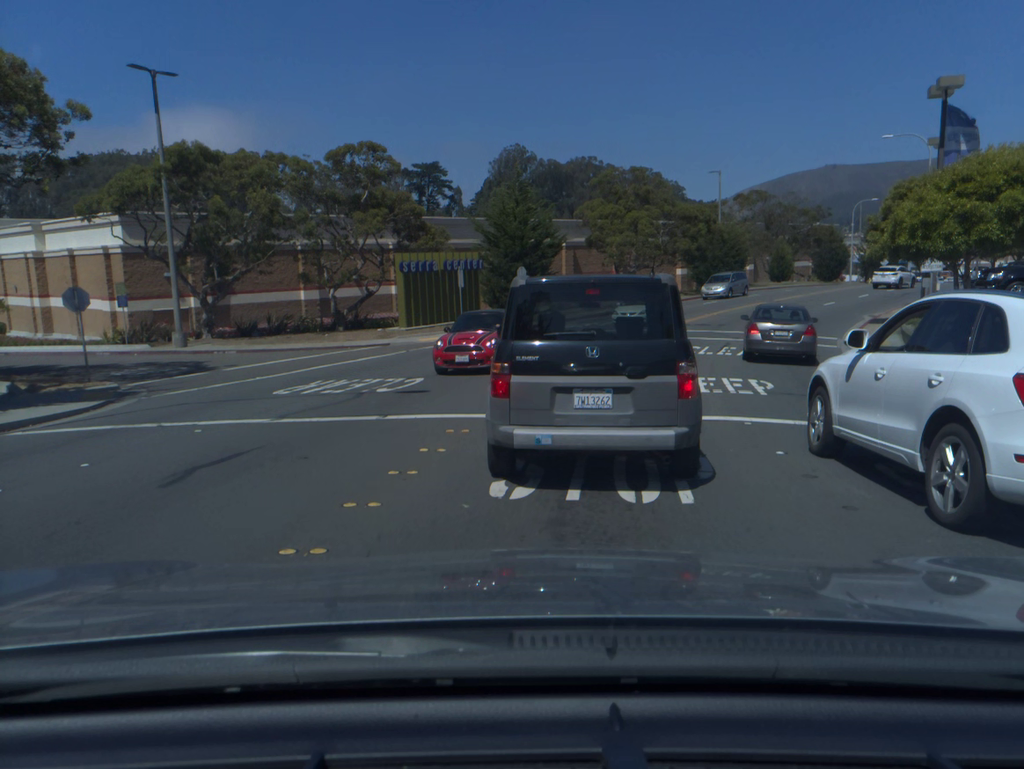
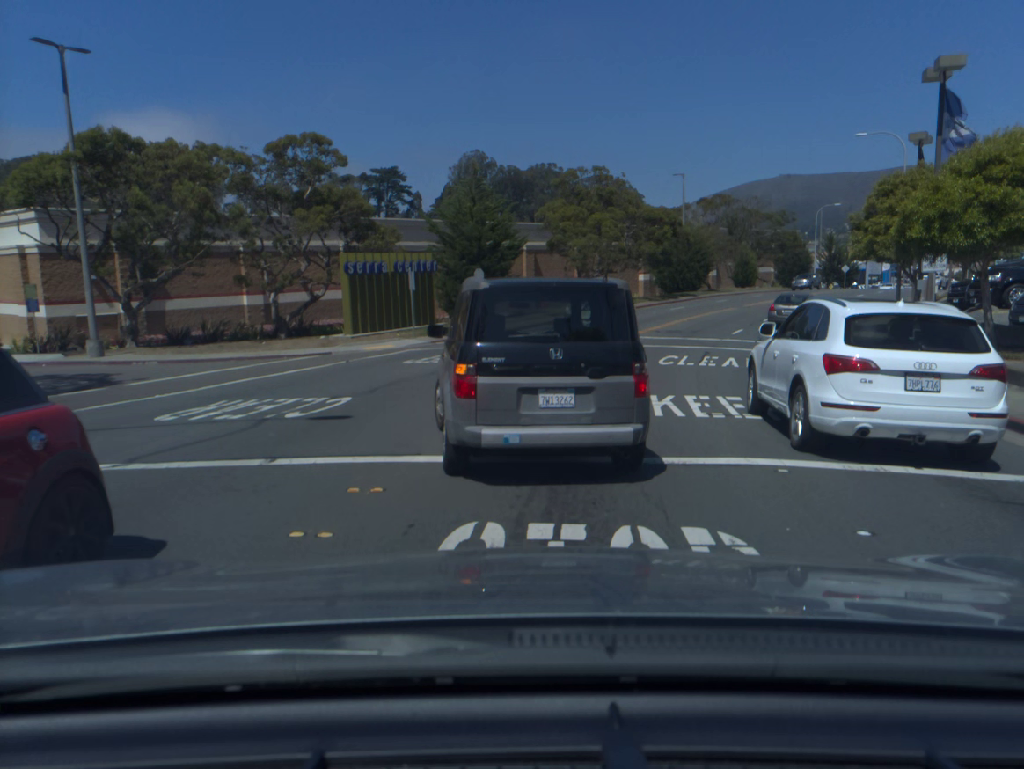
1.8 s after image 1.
(+0.1, +3.1) m; +2°
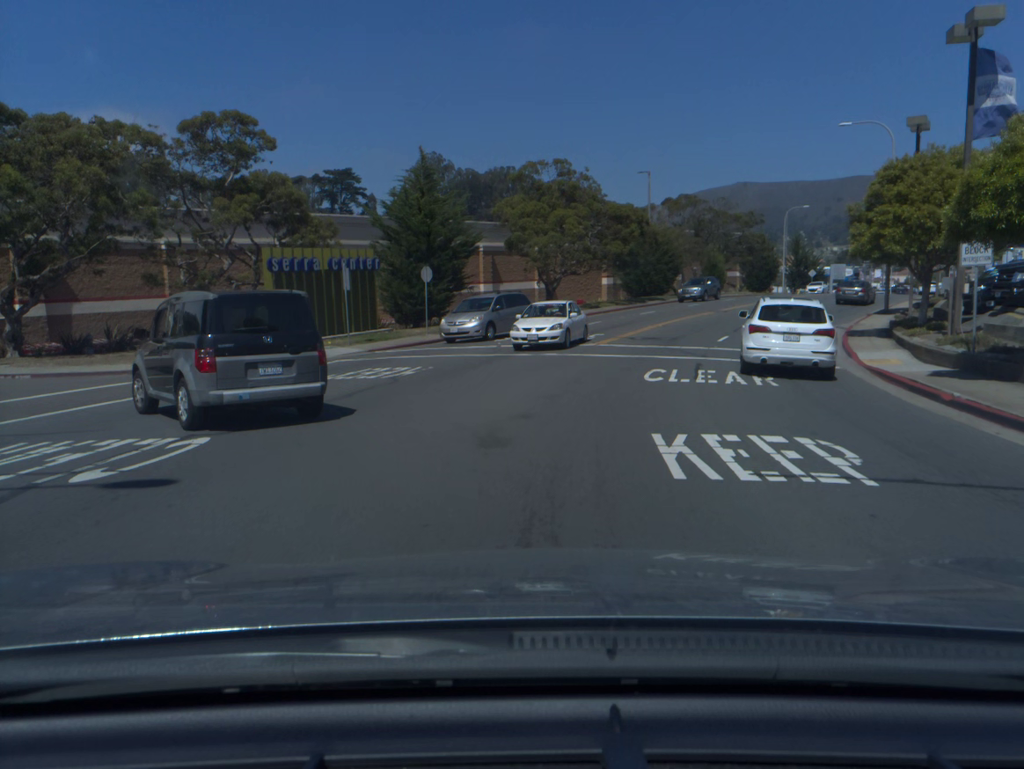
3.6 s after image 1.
(+0.1, +4.3) m; +3°
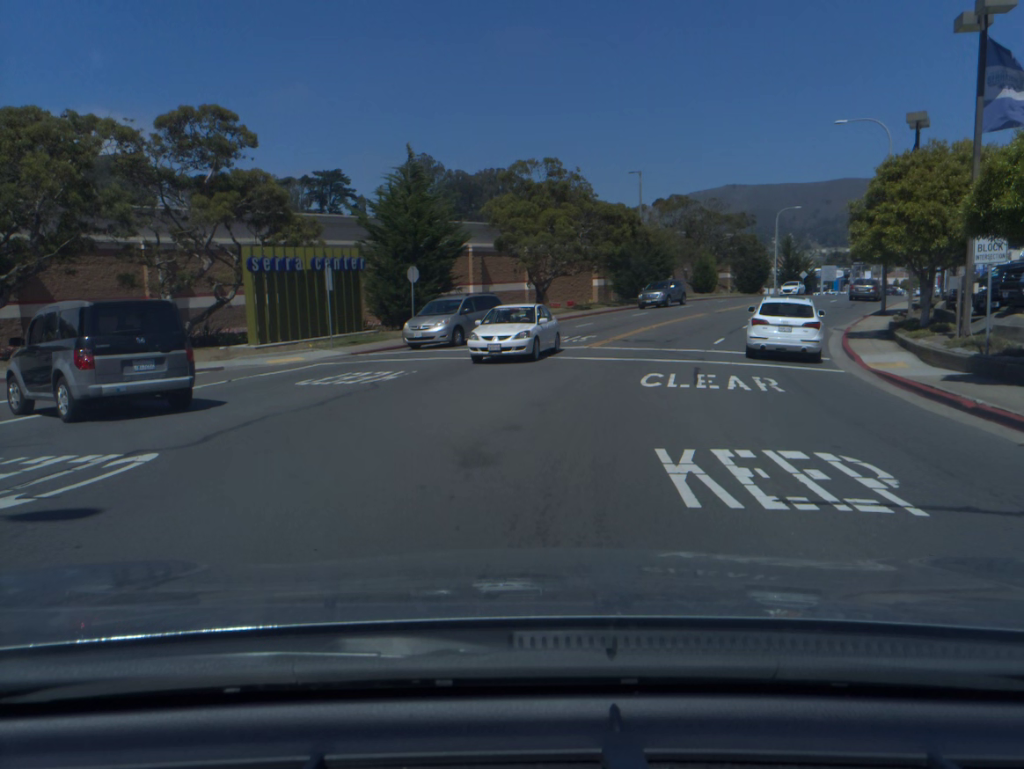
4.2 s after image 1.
(0.0, +1.1) m; +1°
